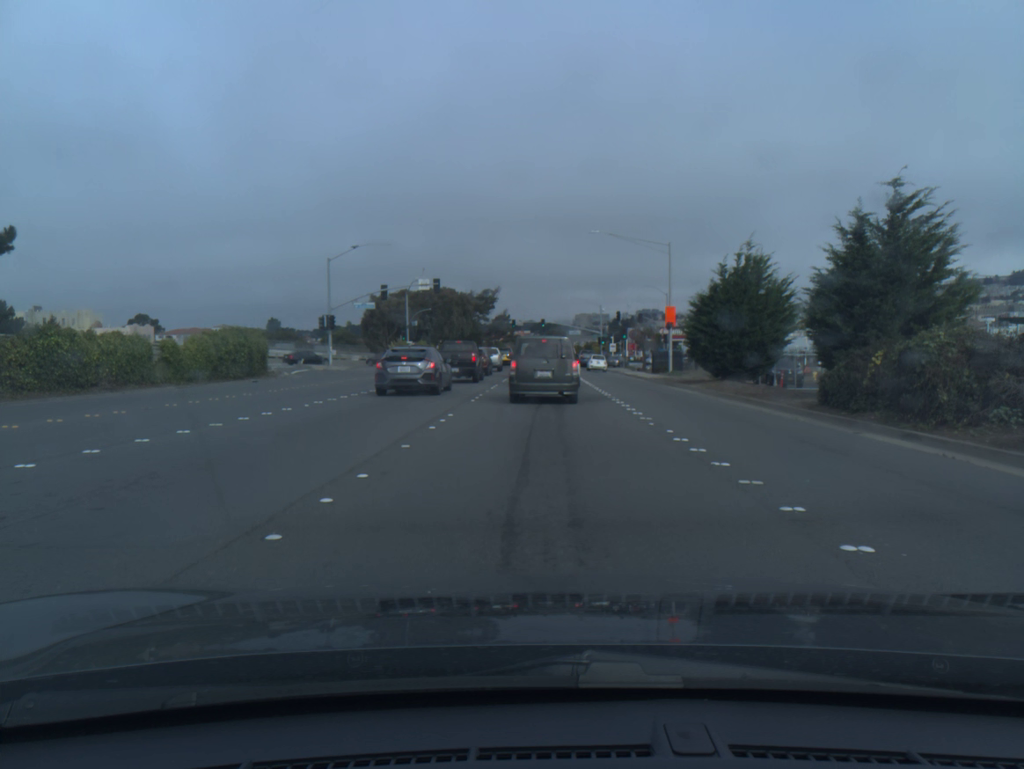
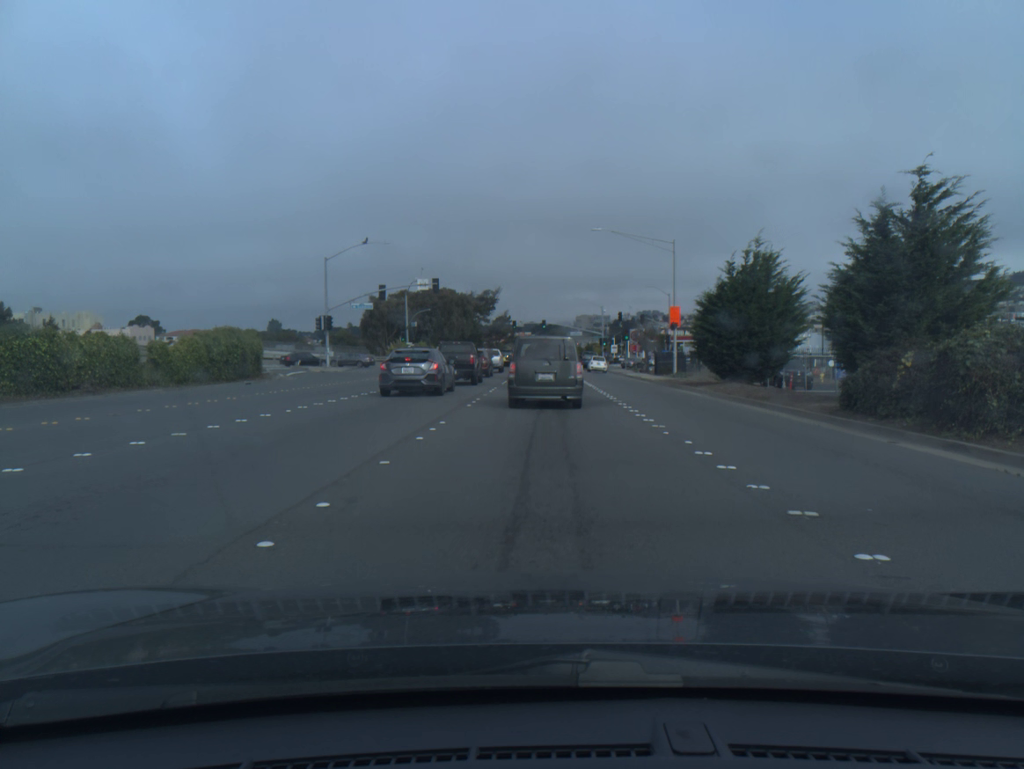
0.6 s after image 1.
(0.0, +1.5) m; 0°
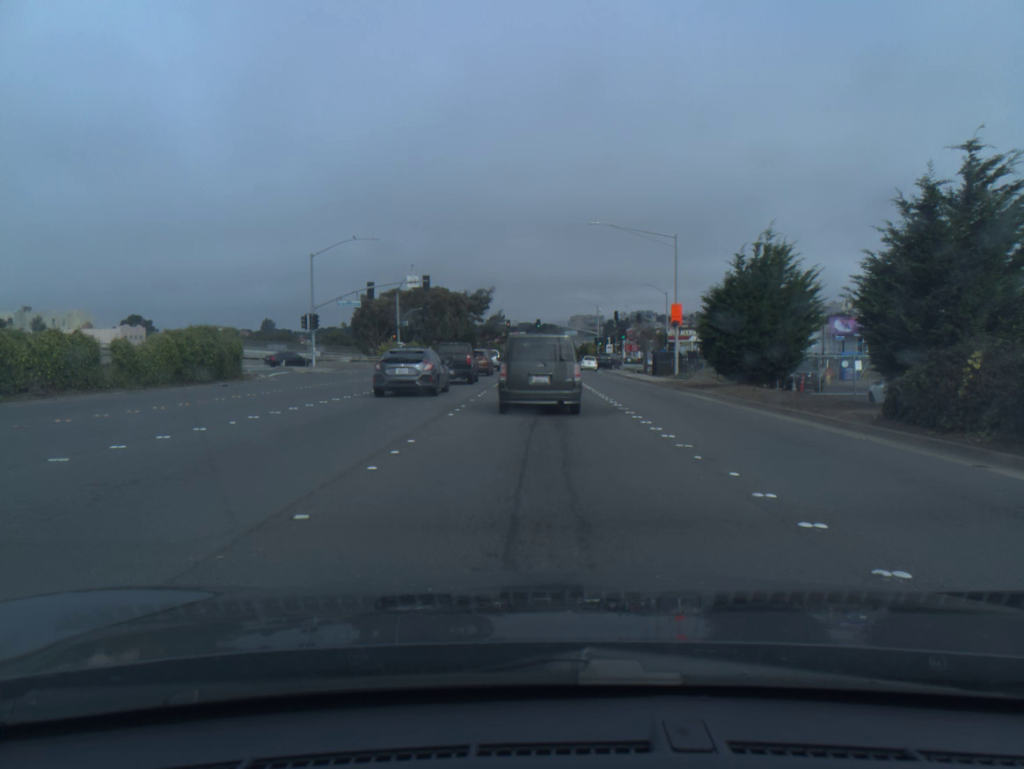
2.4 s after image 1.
(0.0, +2.8) m; +1°
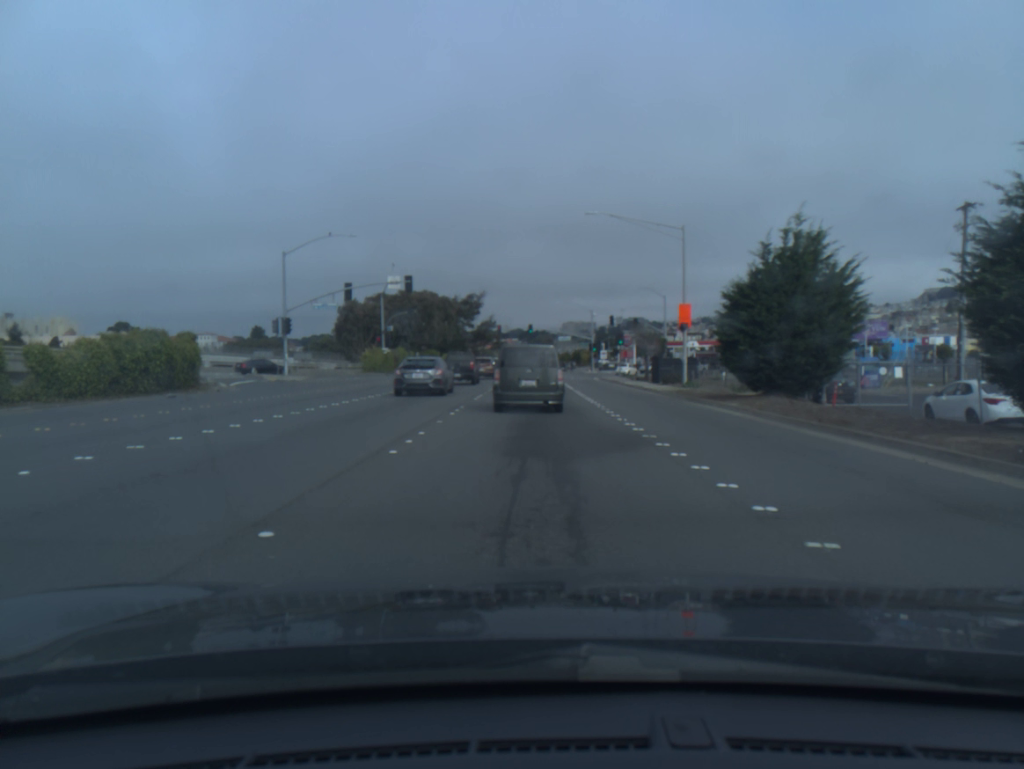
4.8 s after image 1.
(0.0, +5.3) m; 0°
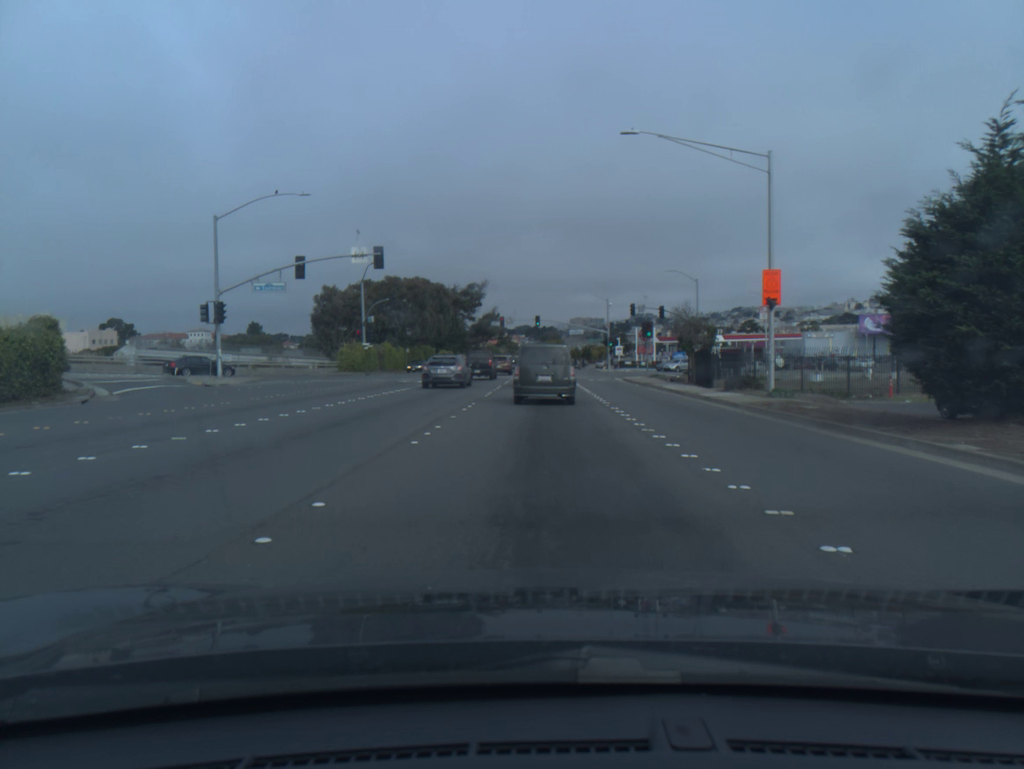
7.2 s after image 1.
(-0.1, +13.6) m; -1°
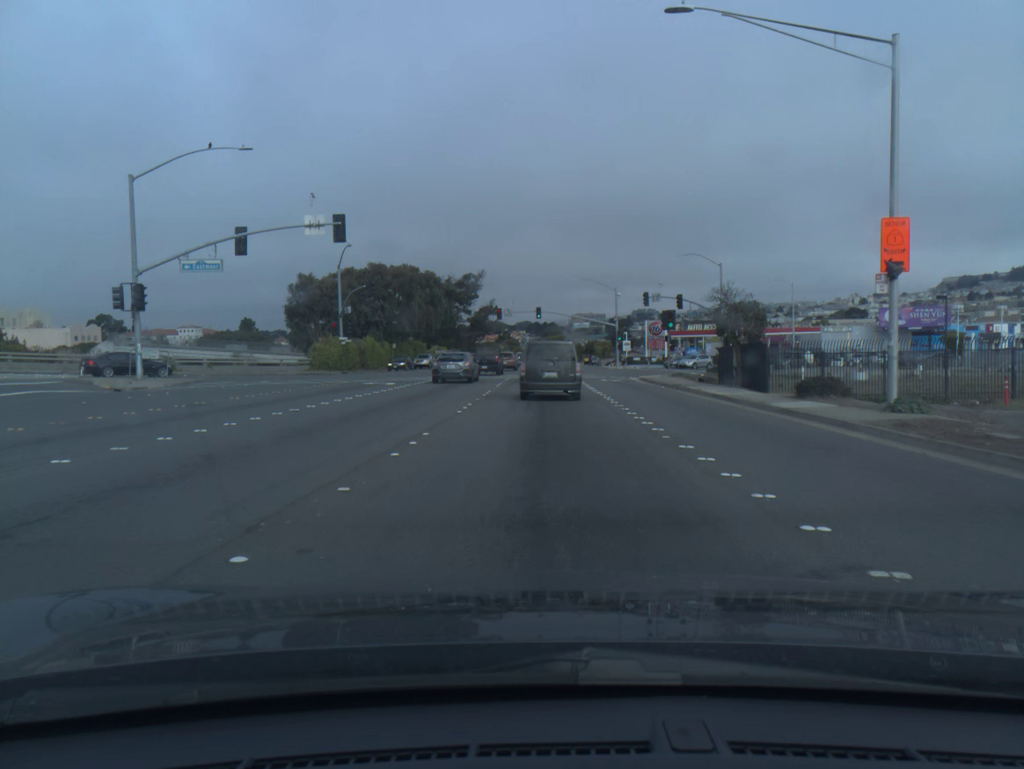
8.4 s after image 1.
(0.0, +9.2) m; 0°
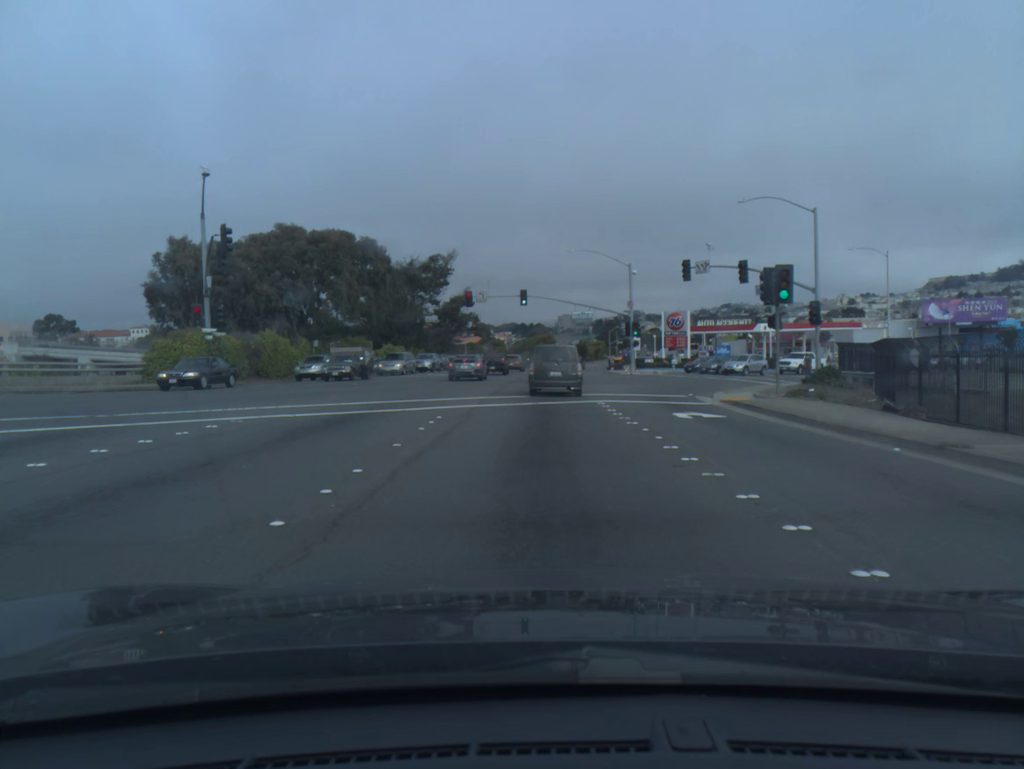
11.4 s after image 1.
(+0.2, +25.8) m; +1°
